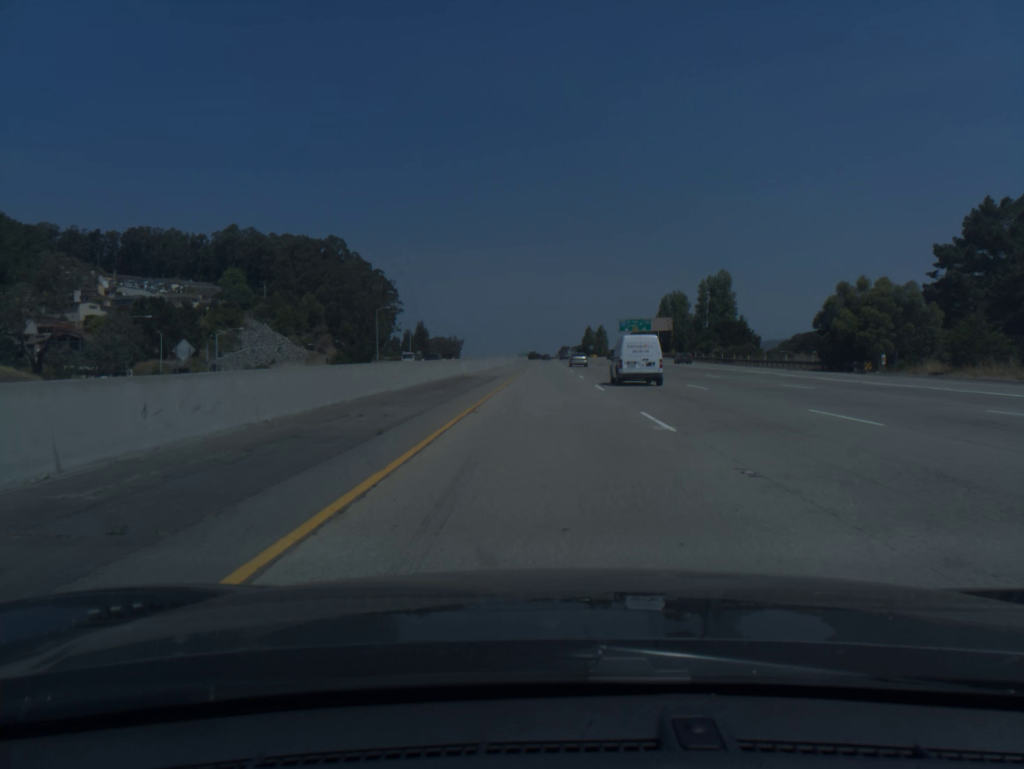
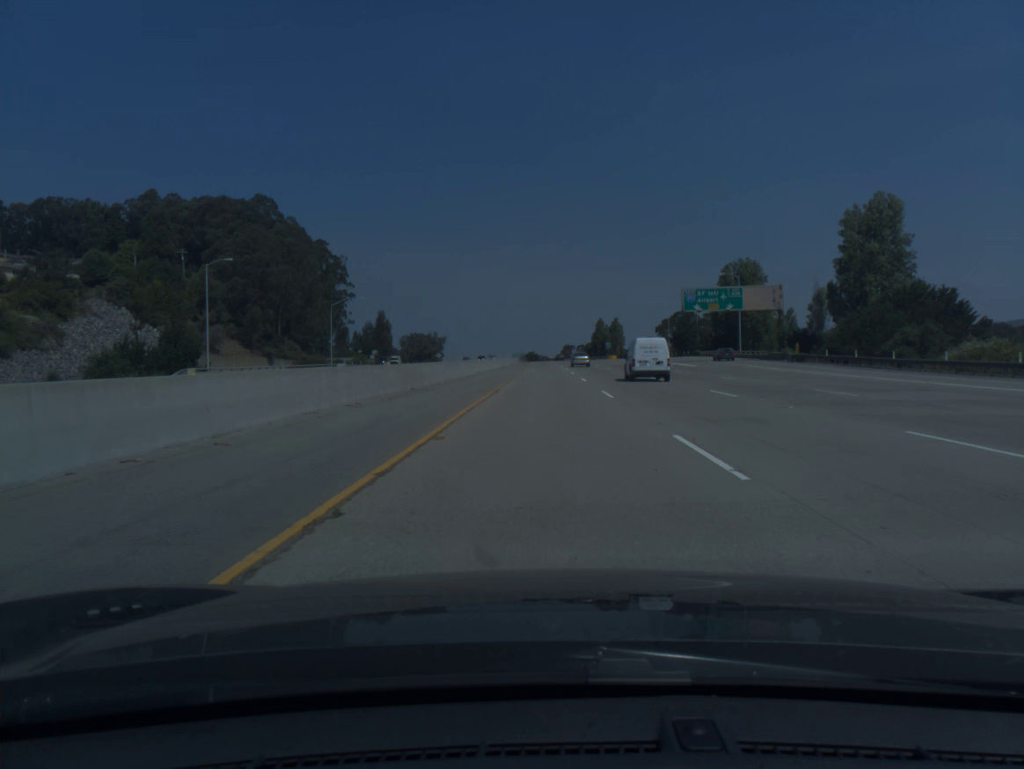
(+0.2, +77.9) m; 0°
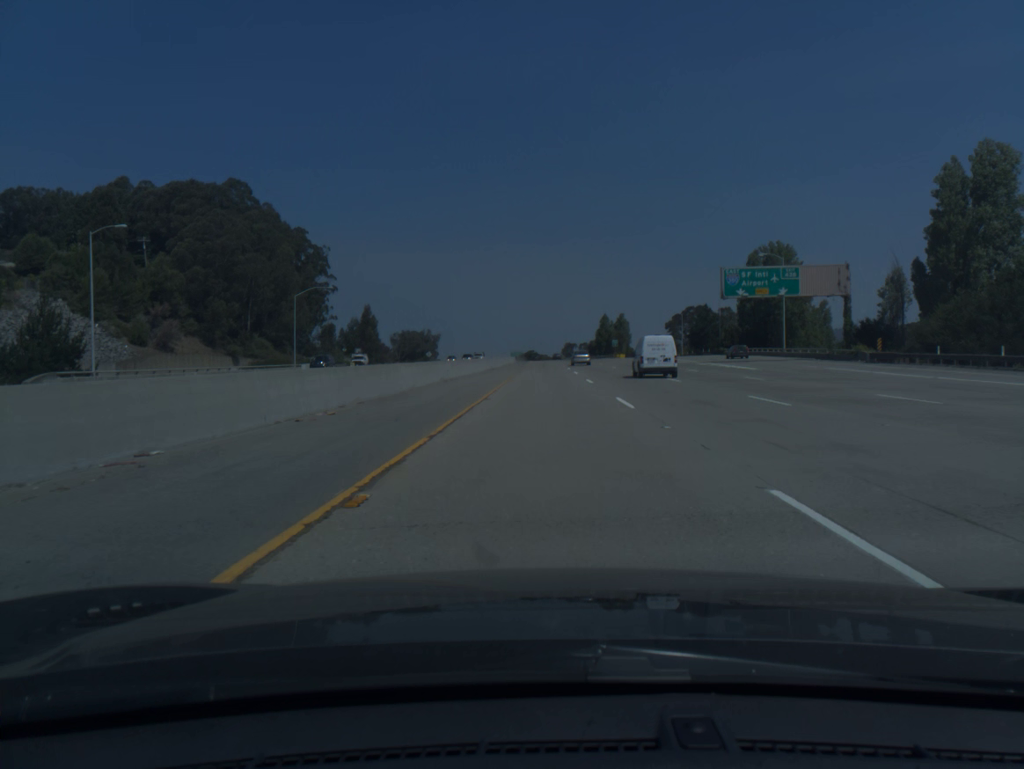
(0.0, +19.5) m; 0°
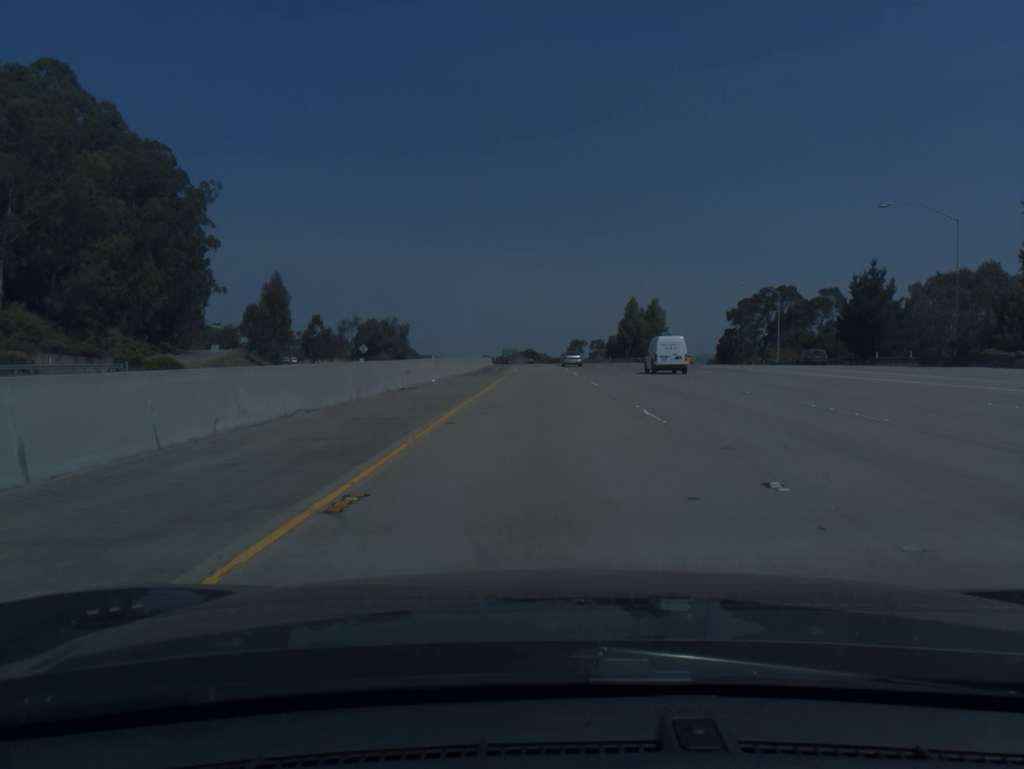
(+0.1, +78.2) m; 0°
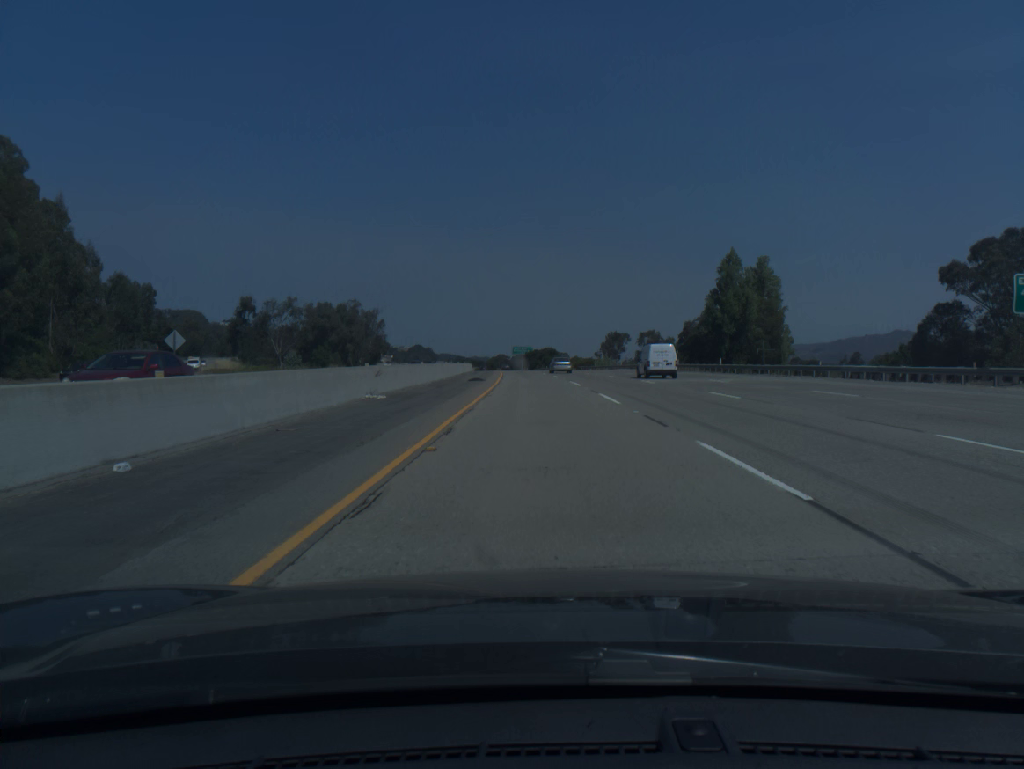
(-0.7, +78.6) m; -1°
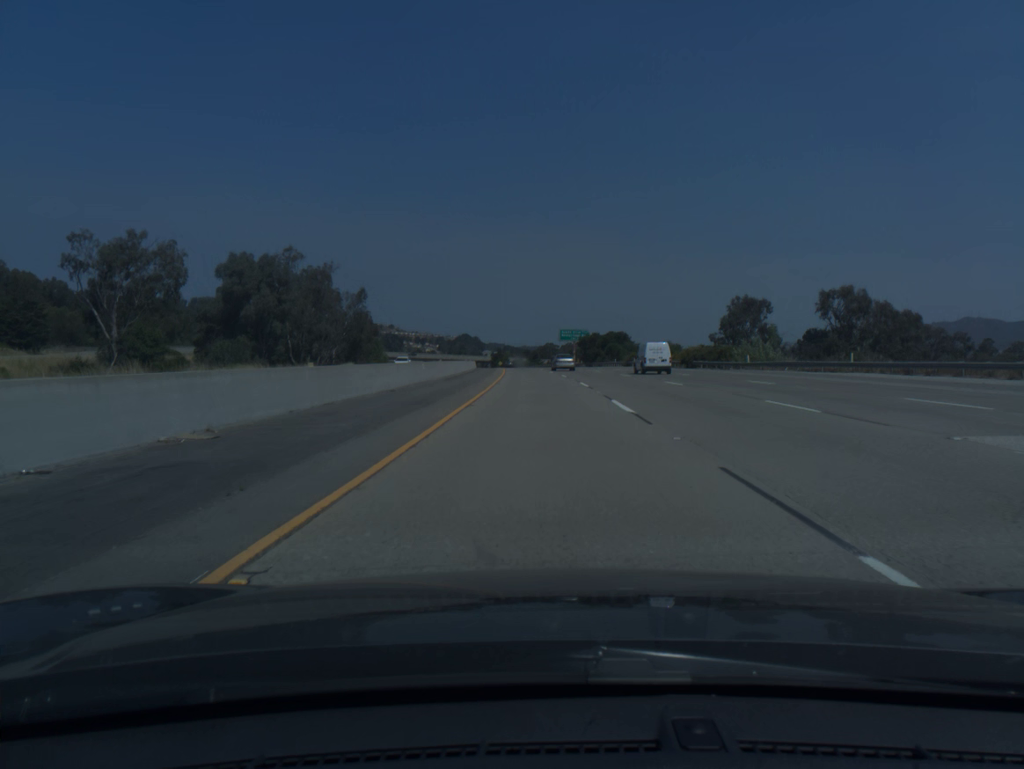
(-2.3, +79.0) m; -4°
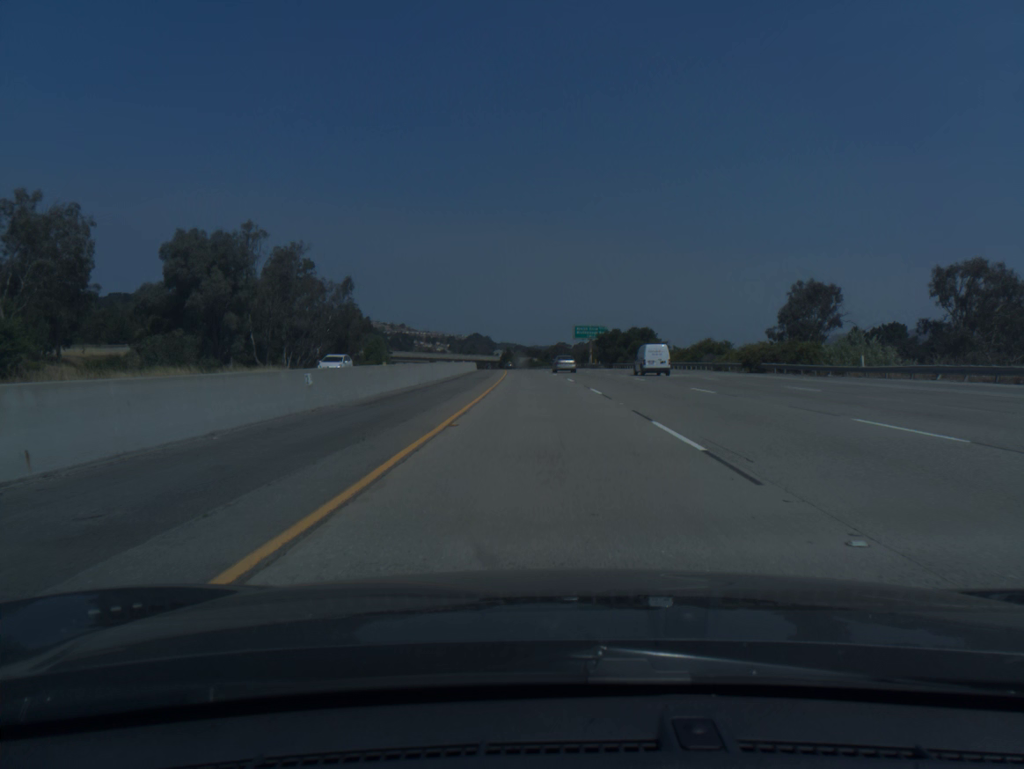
(-0.1, +19.8) m; -1°
